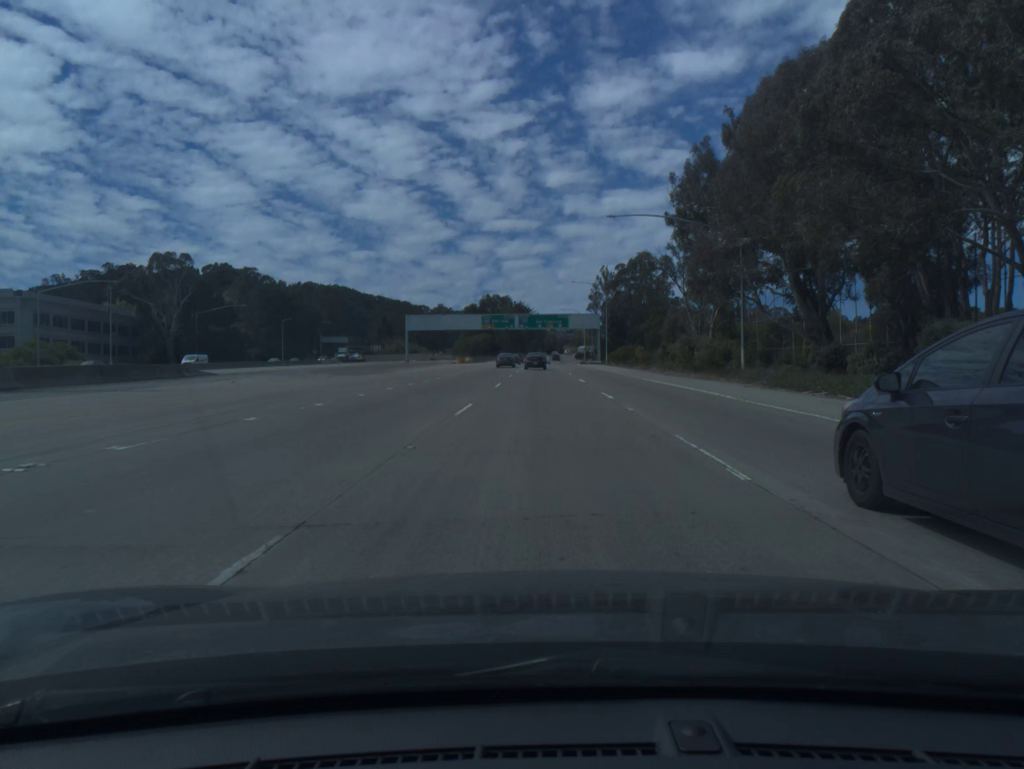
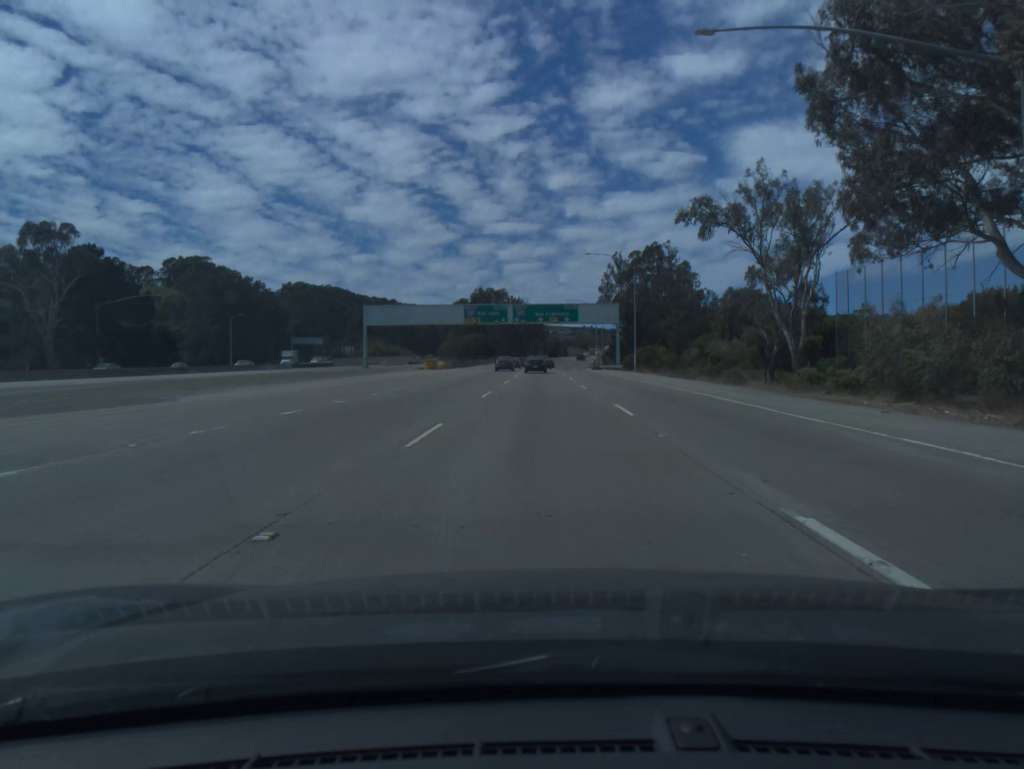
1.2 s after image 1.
(0.0, +34.2) m; 0°
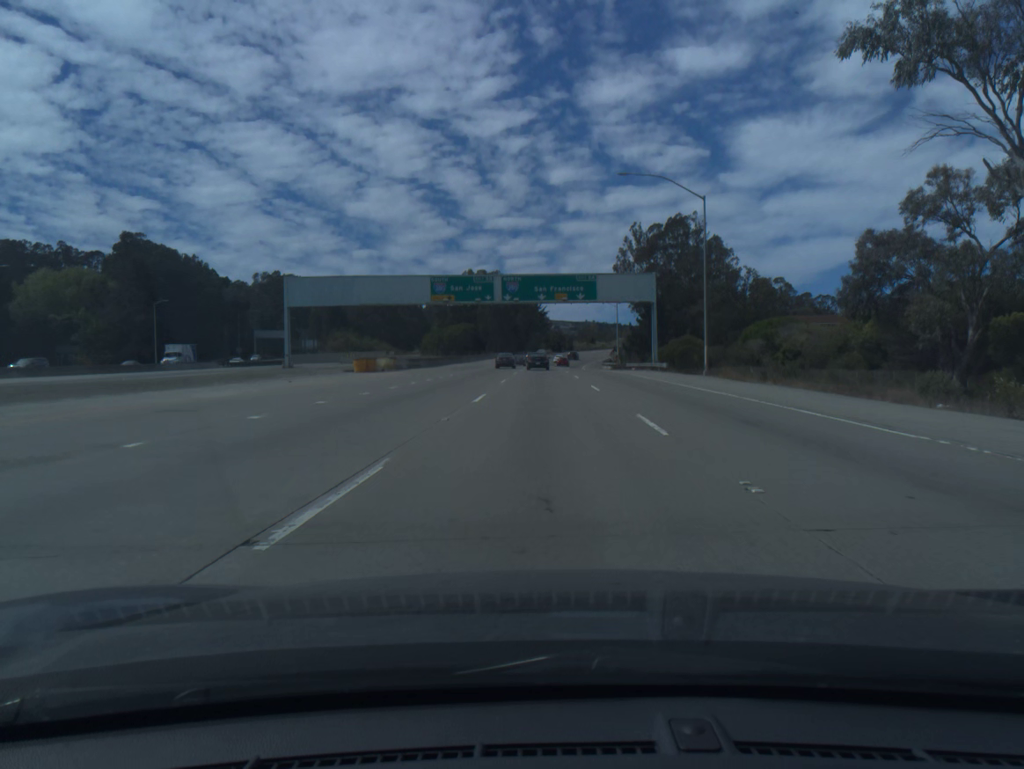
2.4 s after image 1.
(-0.1, +34.0) m; 0°
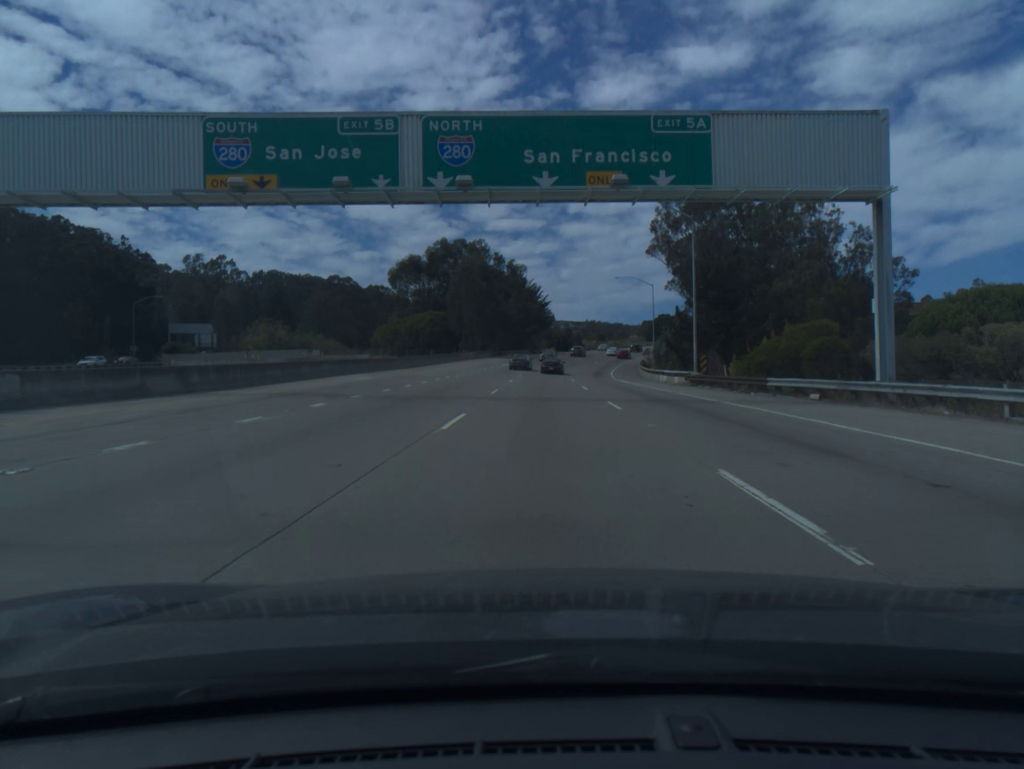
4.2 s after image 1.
(0.0, +51.0) m; 0°
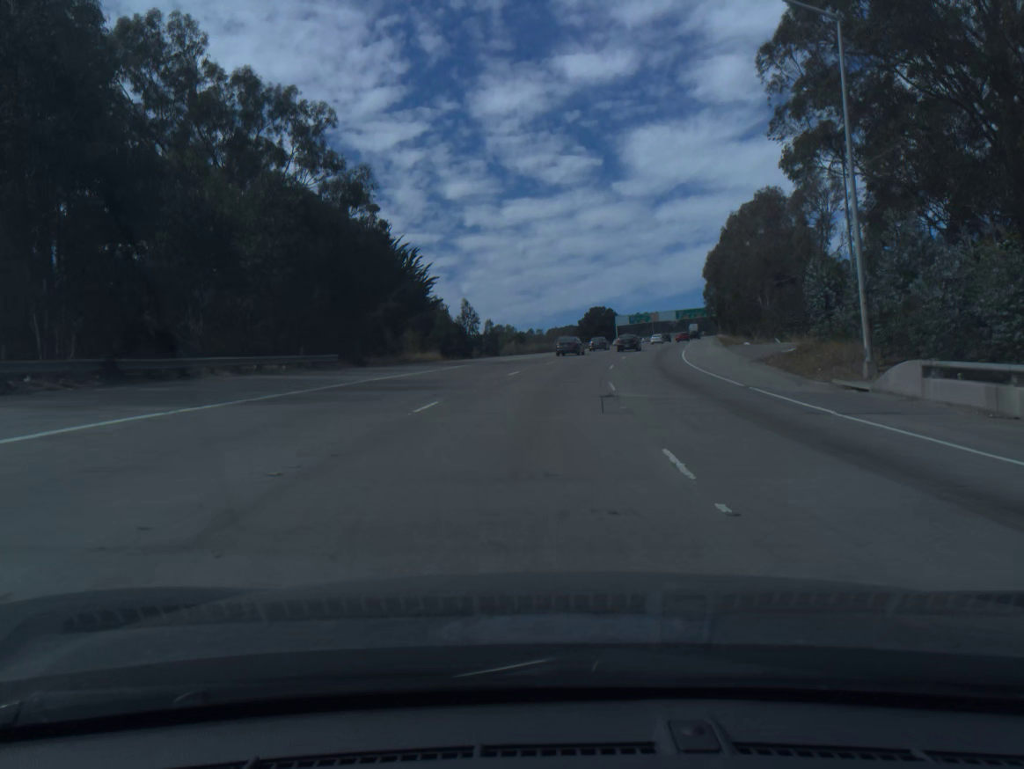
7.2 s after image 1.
(+2.7, +86.0) m; +7°
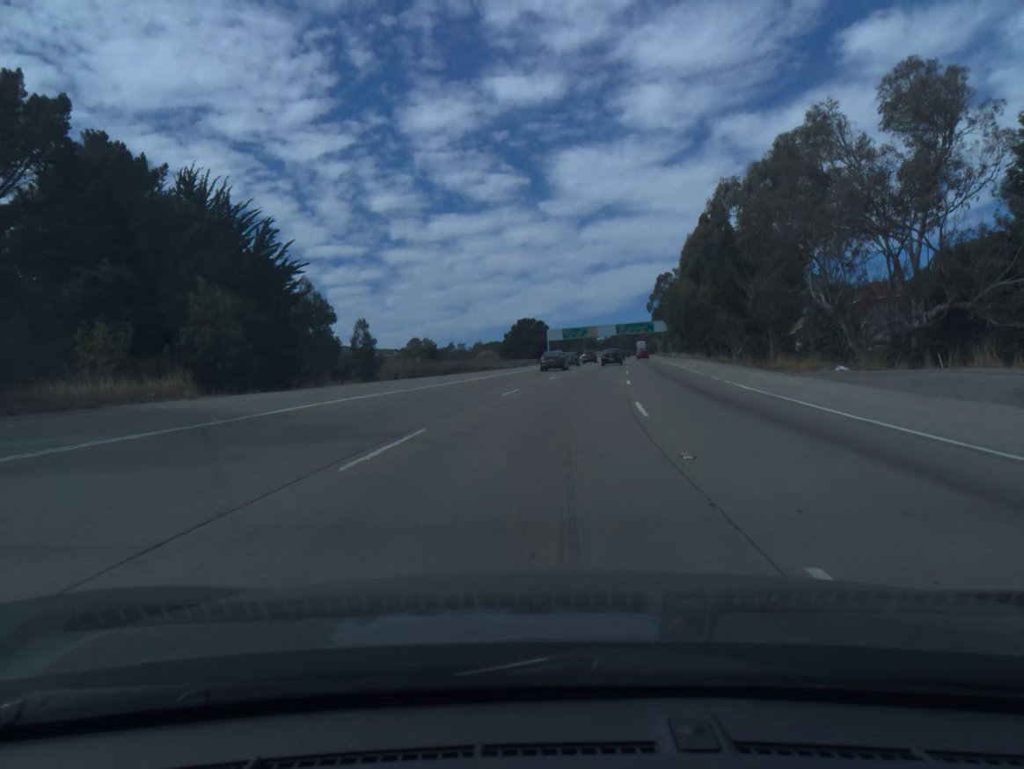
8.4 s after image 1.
(+1.5, +33.8) m; +5°
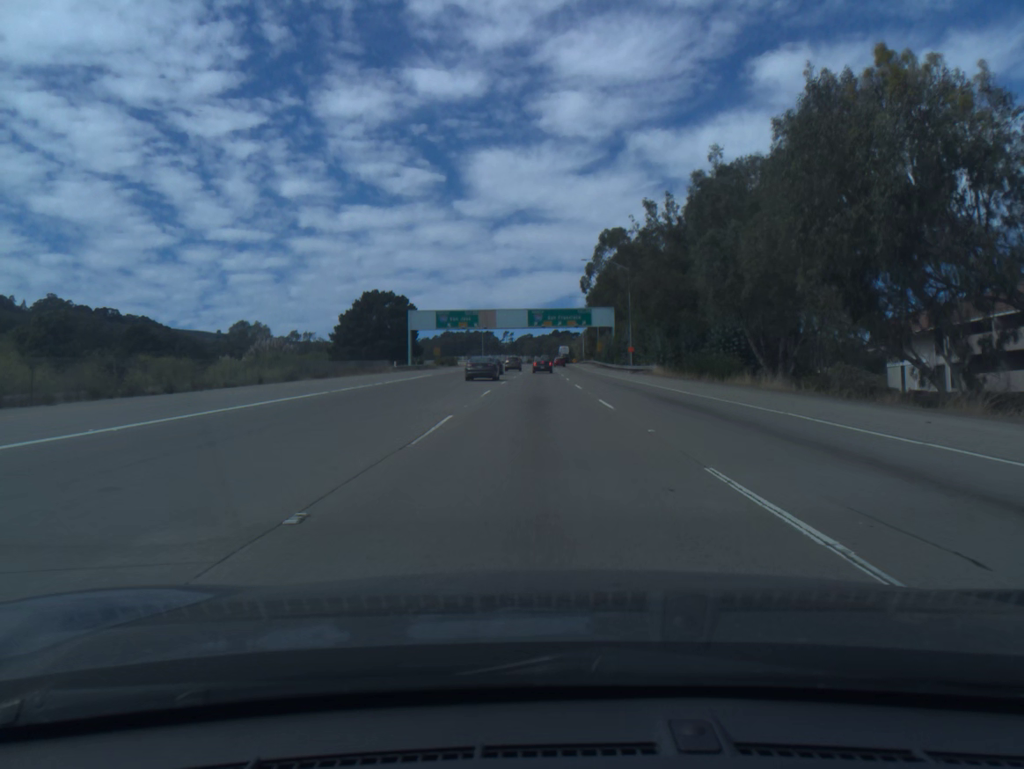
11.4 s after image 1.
(+7.2, +82.9) m; +7°
